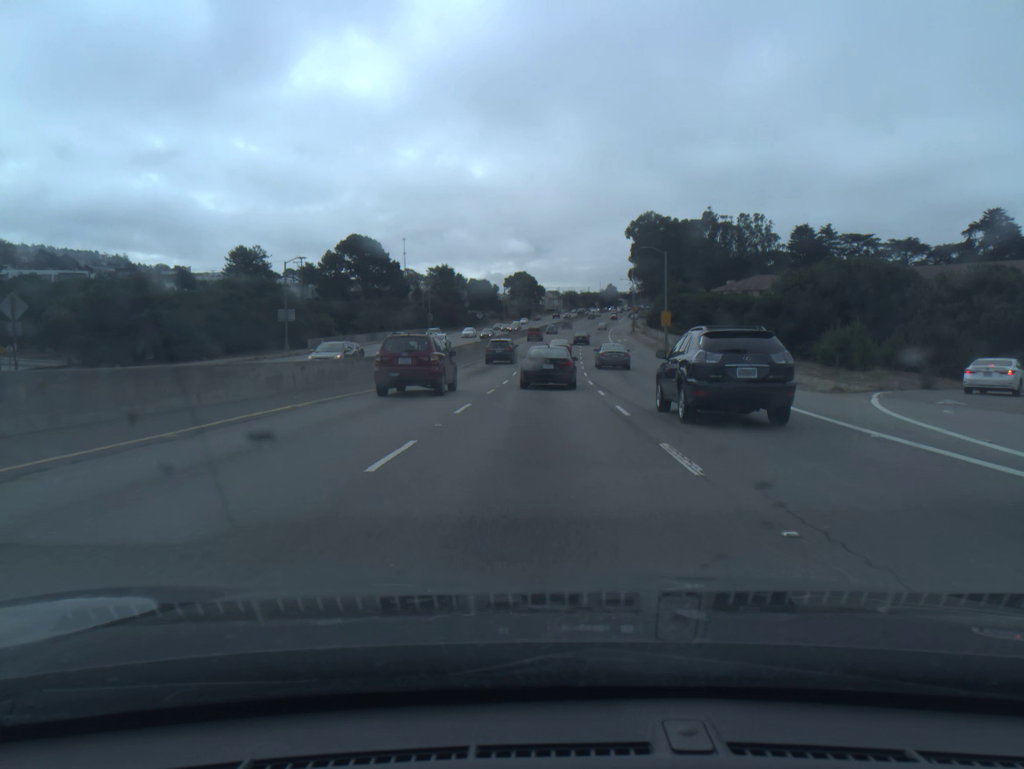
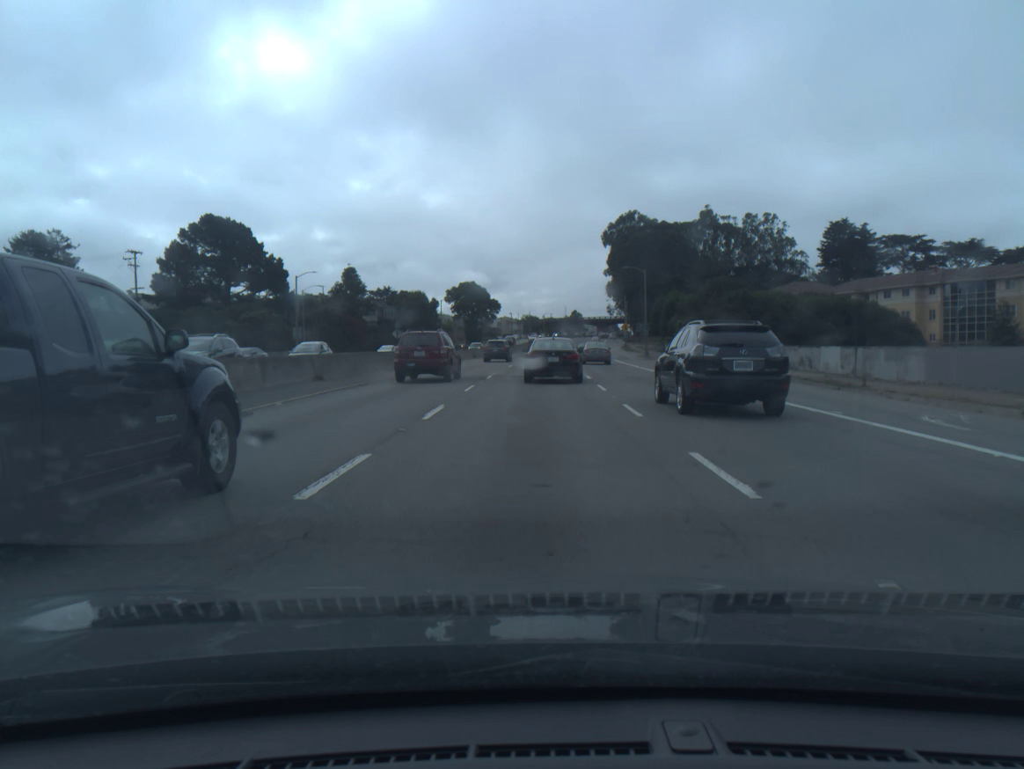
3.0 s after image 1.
(+1.6, +60.6) m; +3°
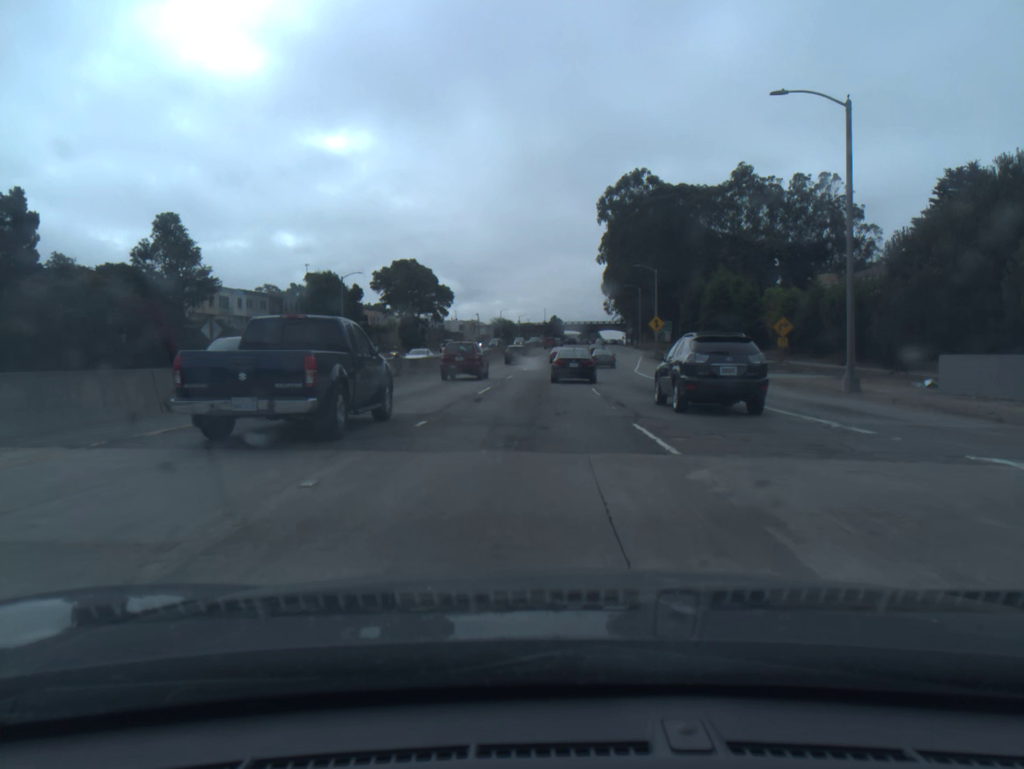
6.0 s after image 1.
(+1.0, +59.1) m; +2°
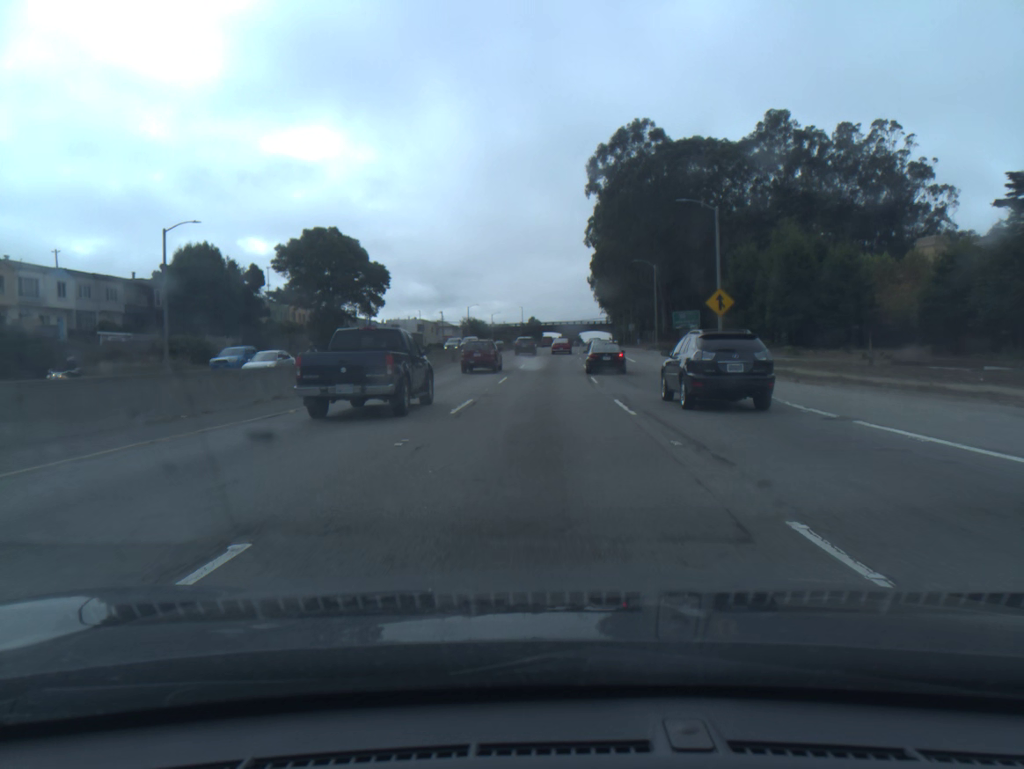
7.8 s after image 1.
(+0.5, +36.2) m; +2°
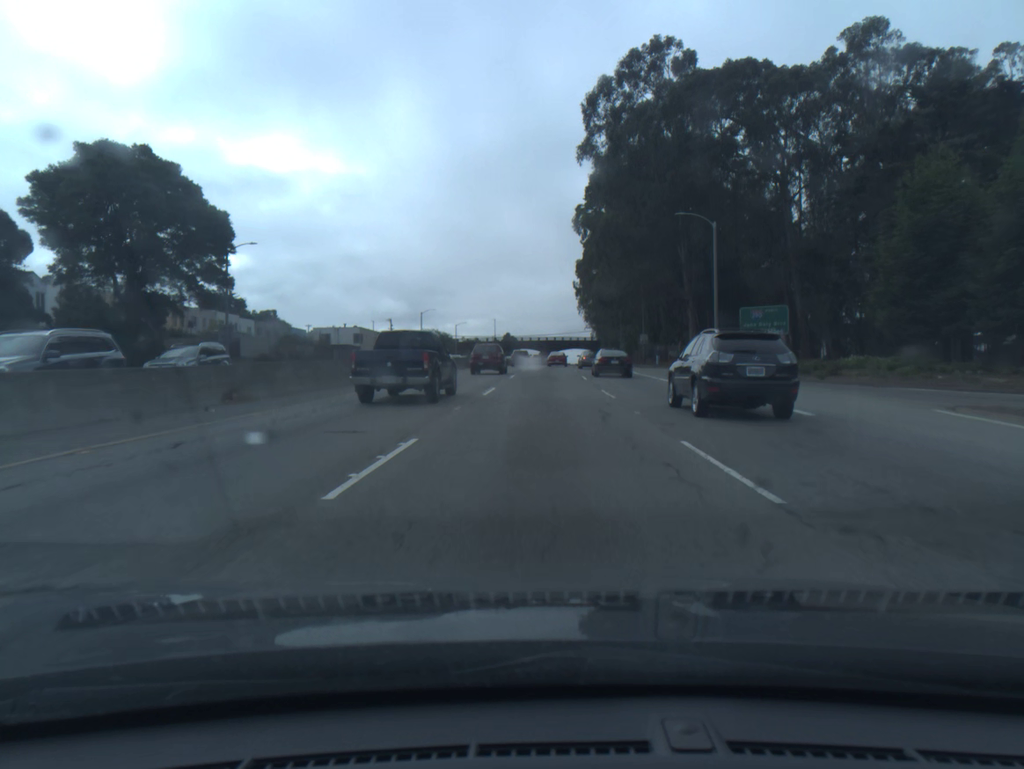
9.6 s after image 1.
(+0.5, +37.9) m; +1°
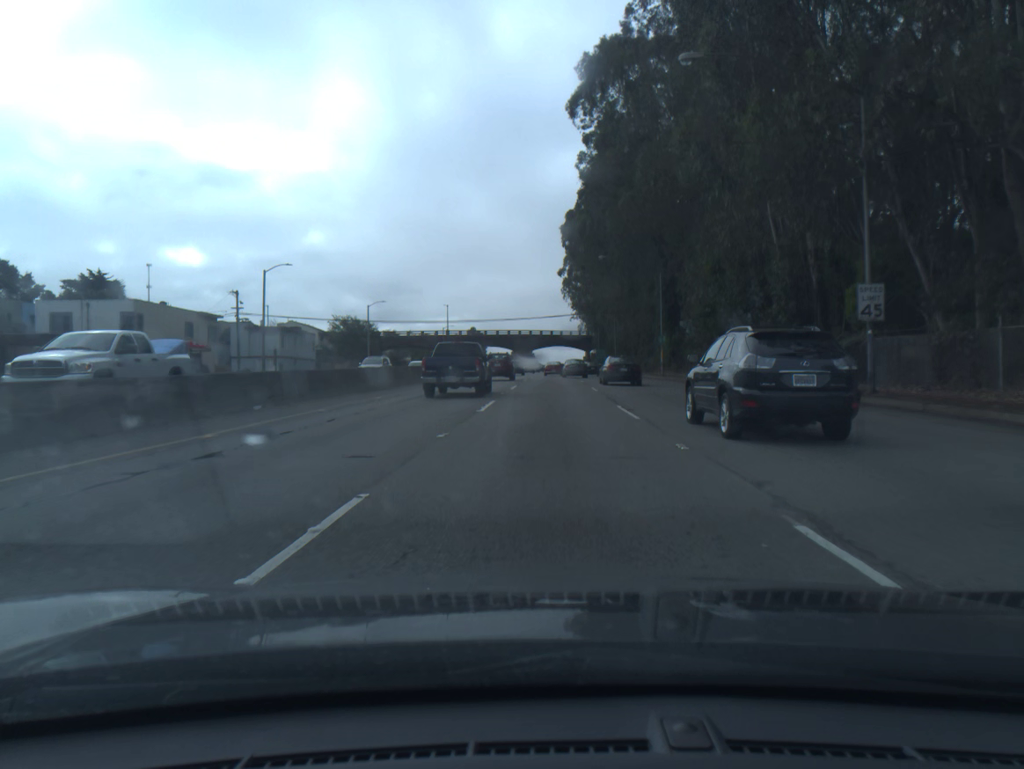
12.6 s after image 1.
(+1.3, +63.7) m; +2°
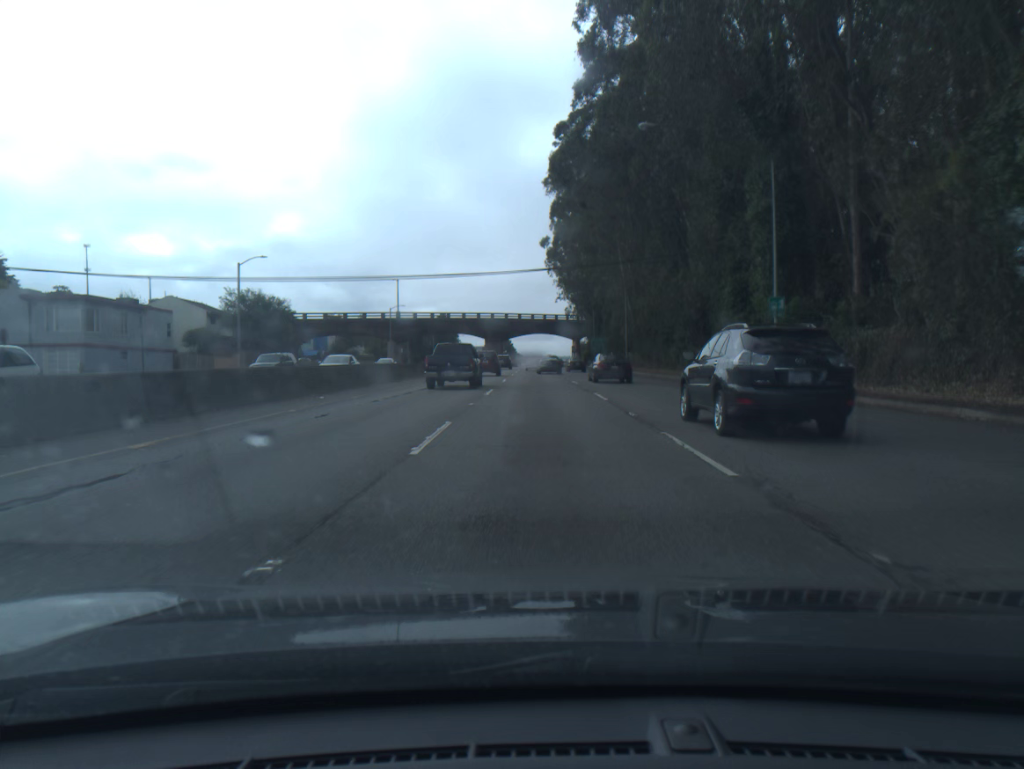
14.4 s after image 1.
(+0.5, +37.4) m; +1°
